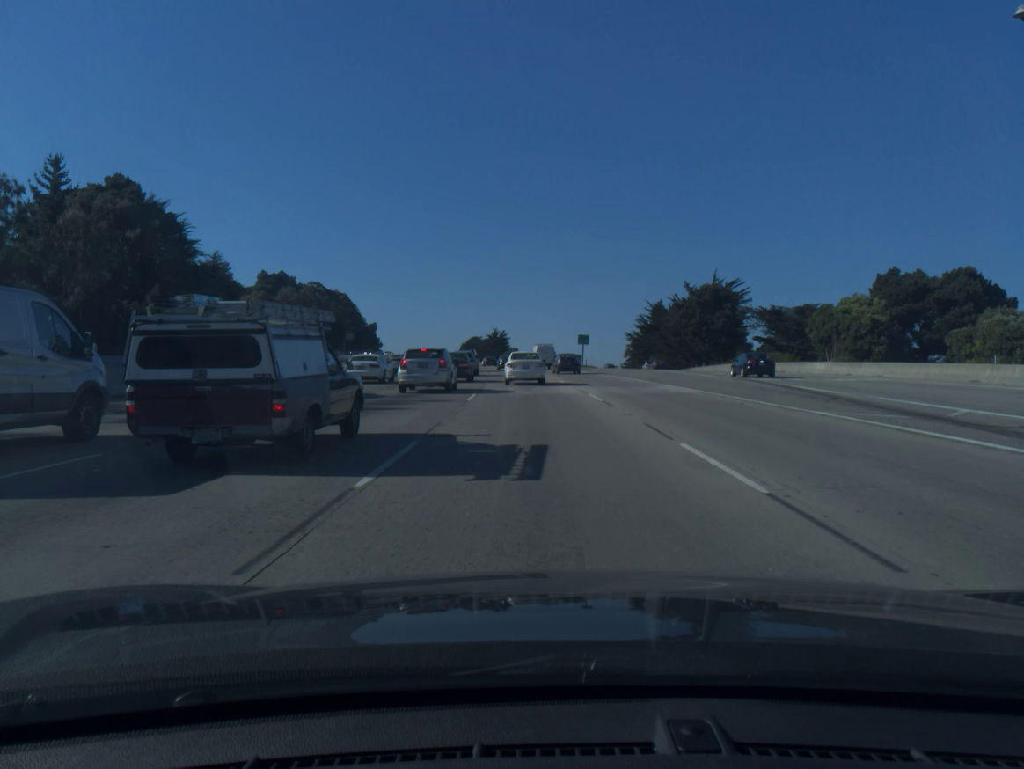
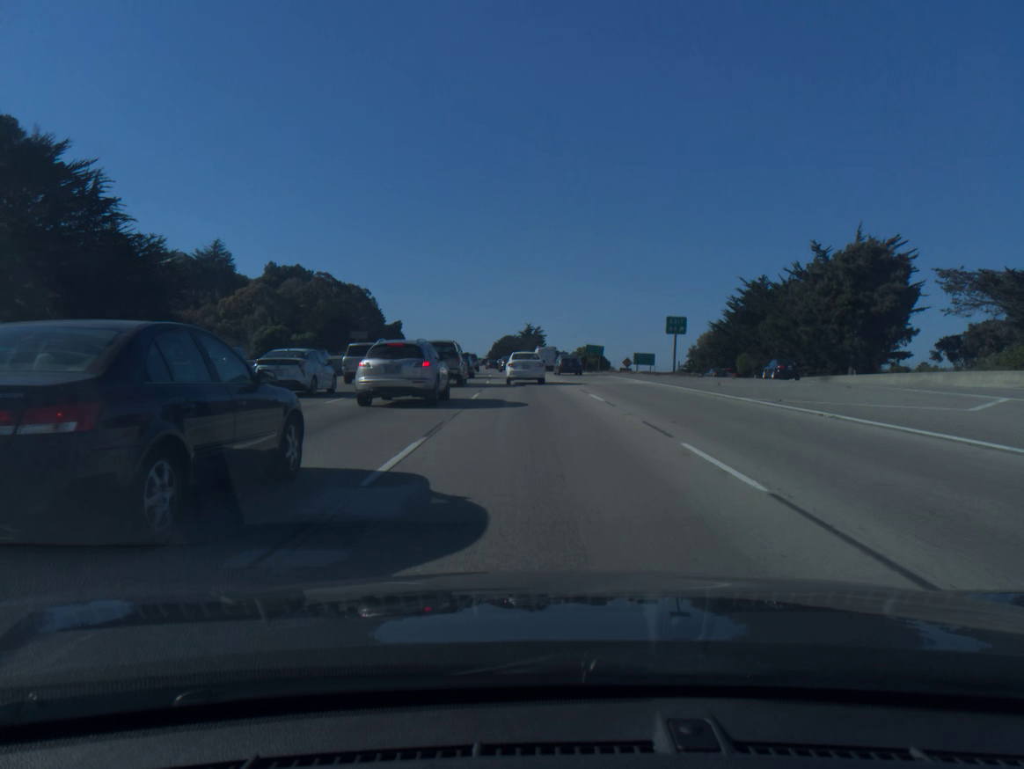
(-1.1, +43.6) m; -3°
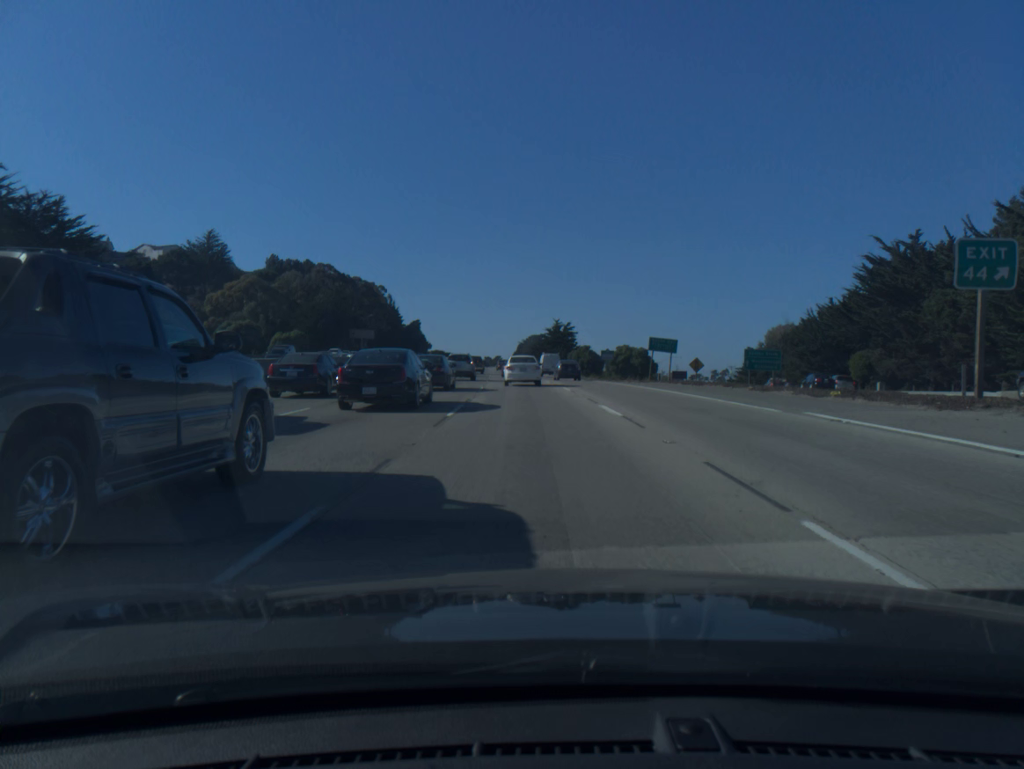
(-0.6, +34.3) m; -2°
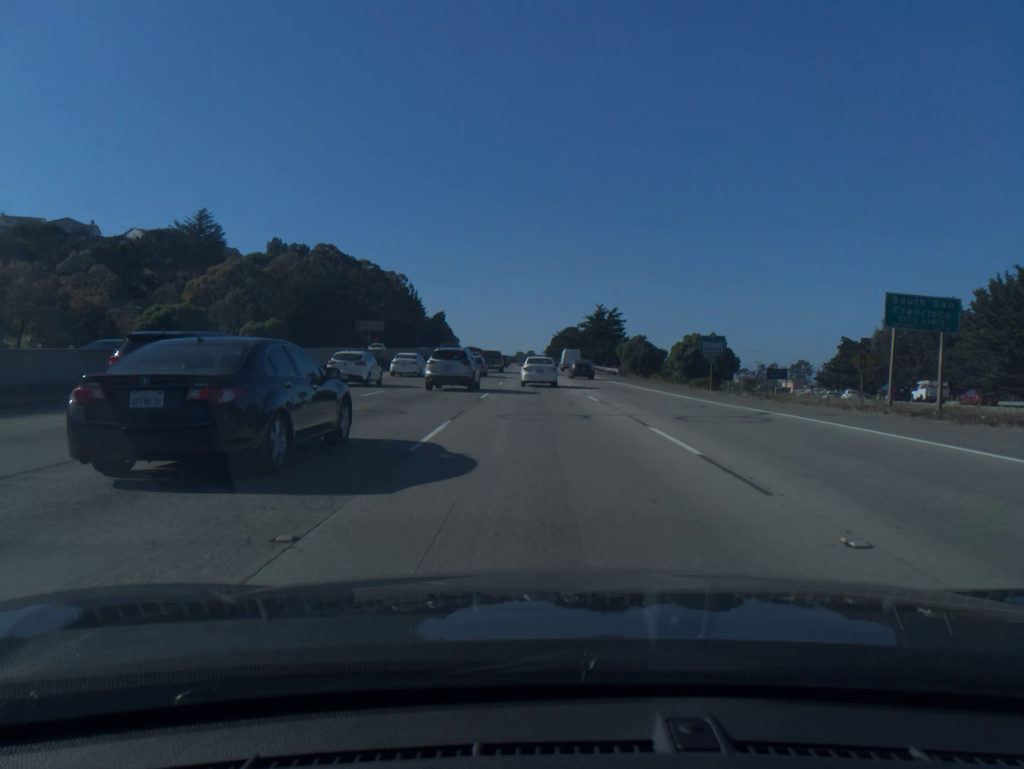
(-0.9, +35.7) m; -3°
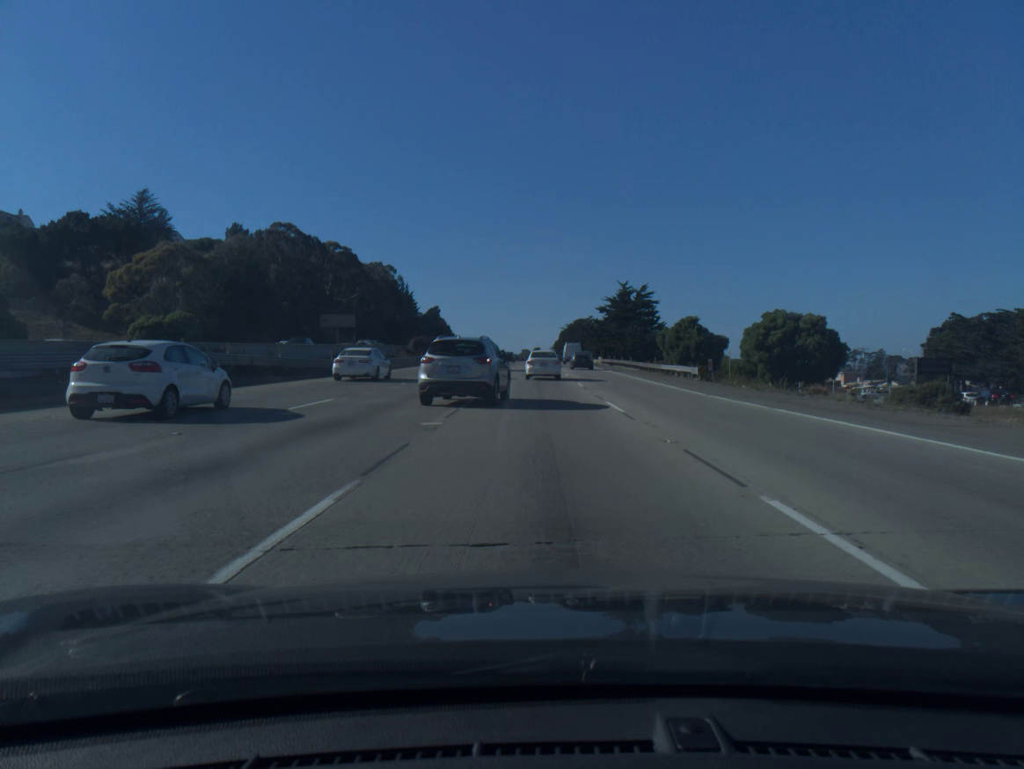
(-0.2, +36.3) m; 0°
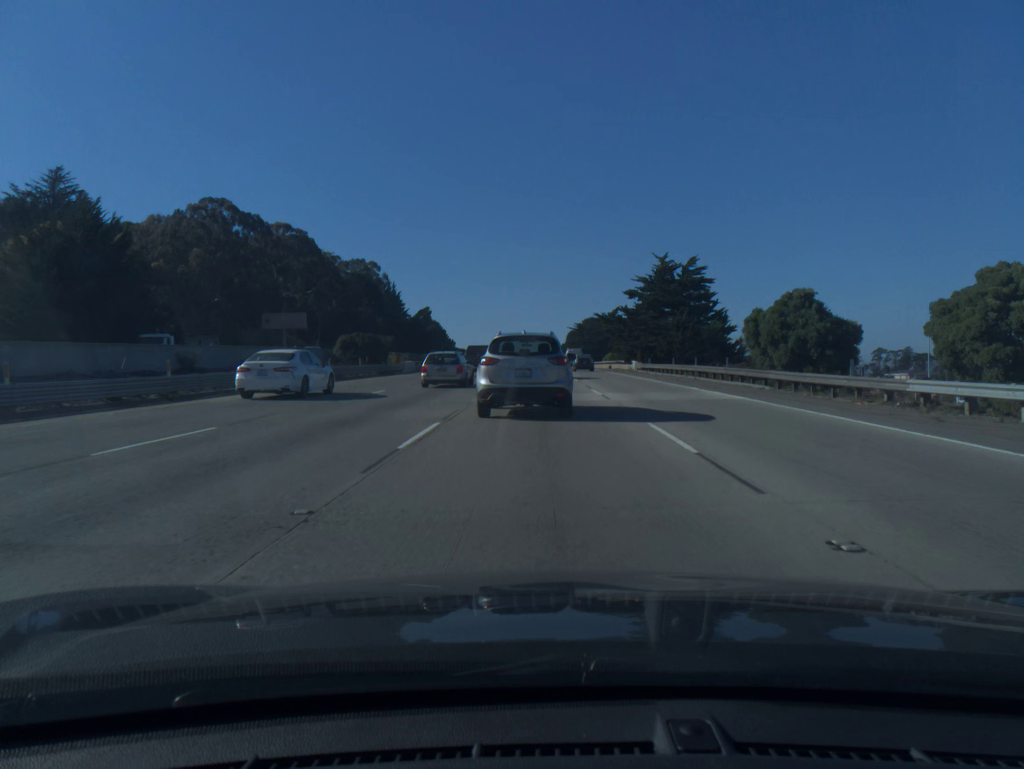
(-0.2, +36.7) m; 0°
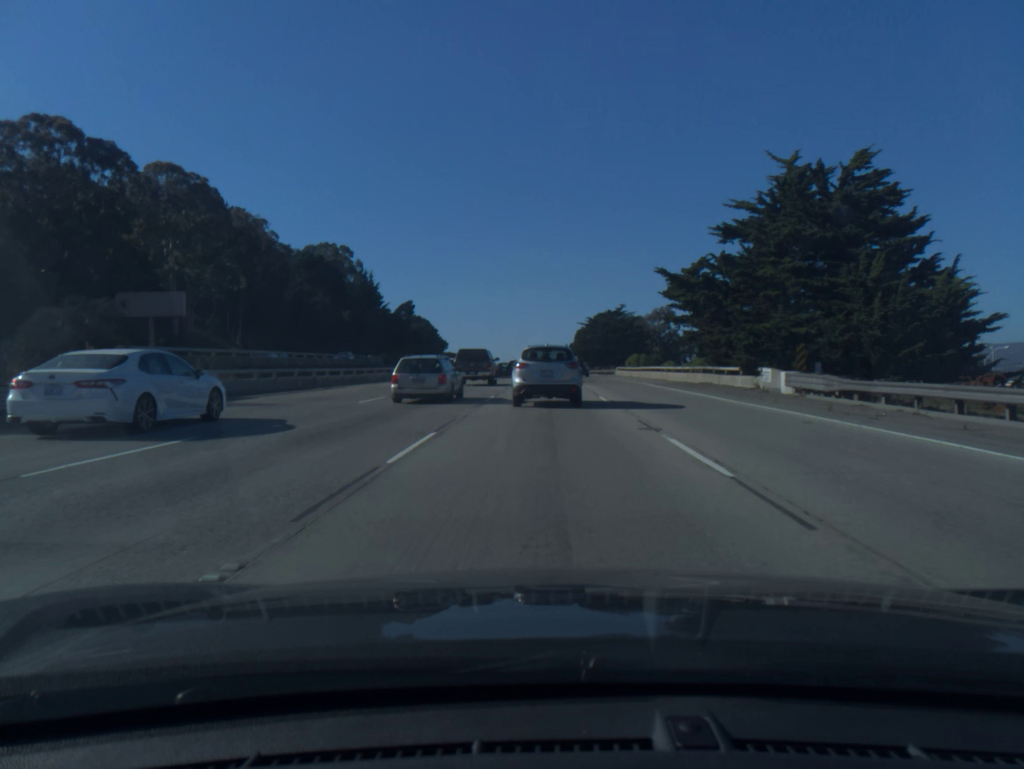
(-0.1, +45.1) m; 0°
